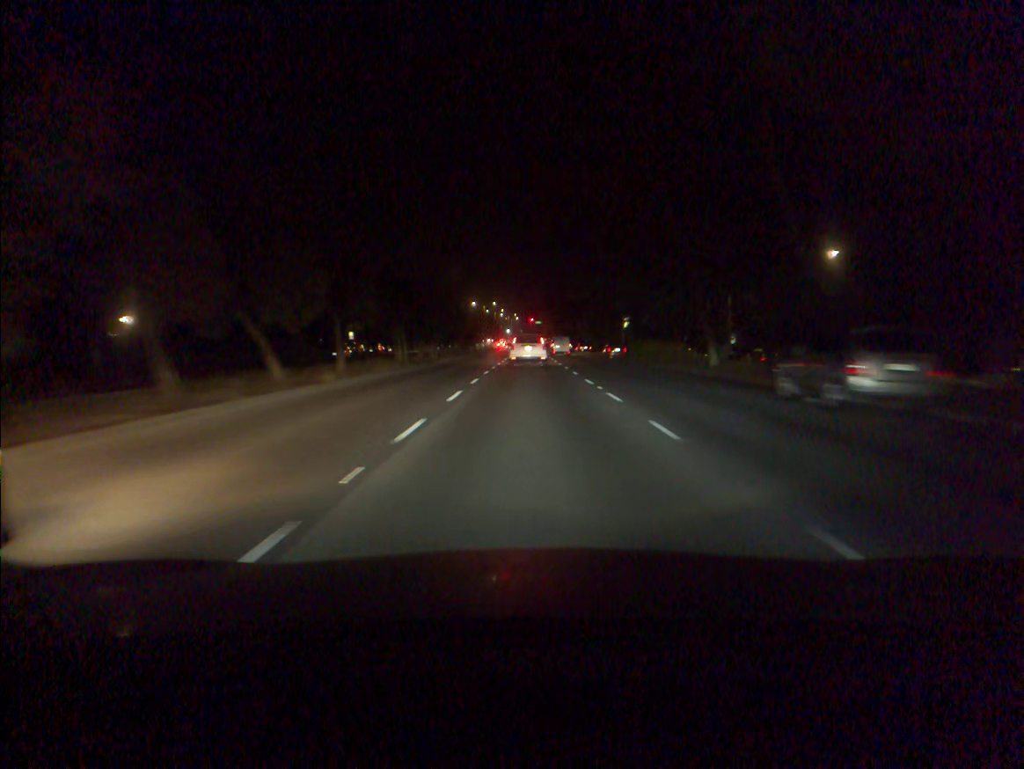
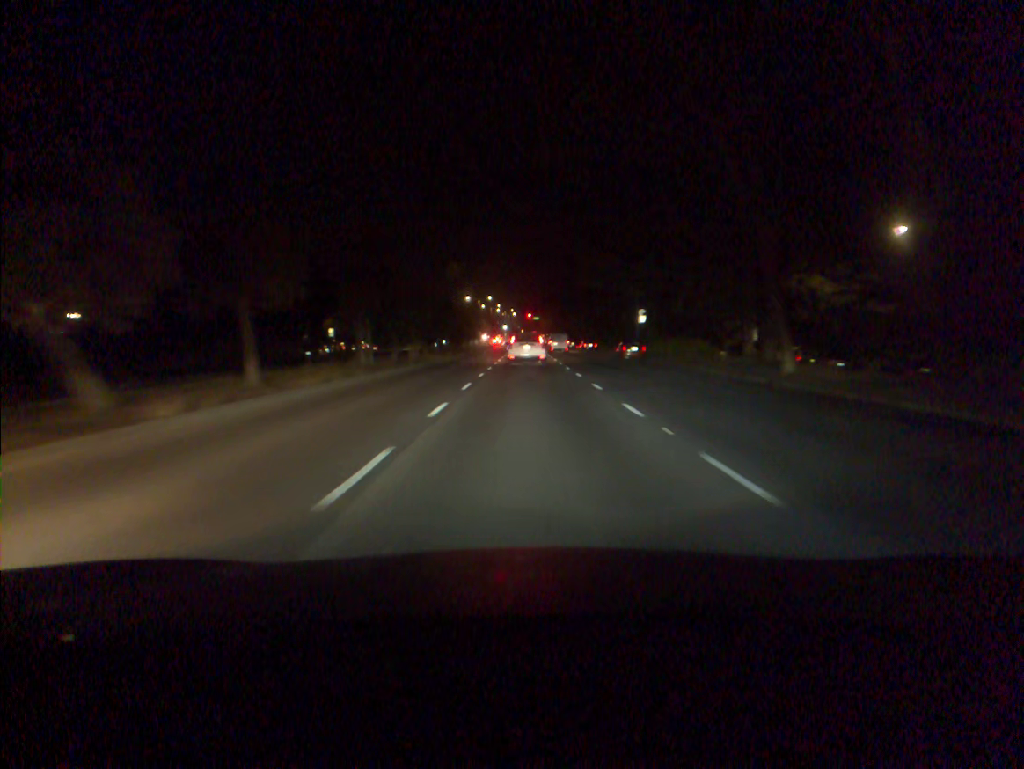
(0.0, +10.4) m; 0°
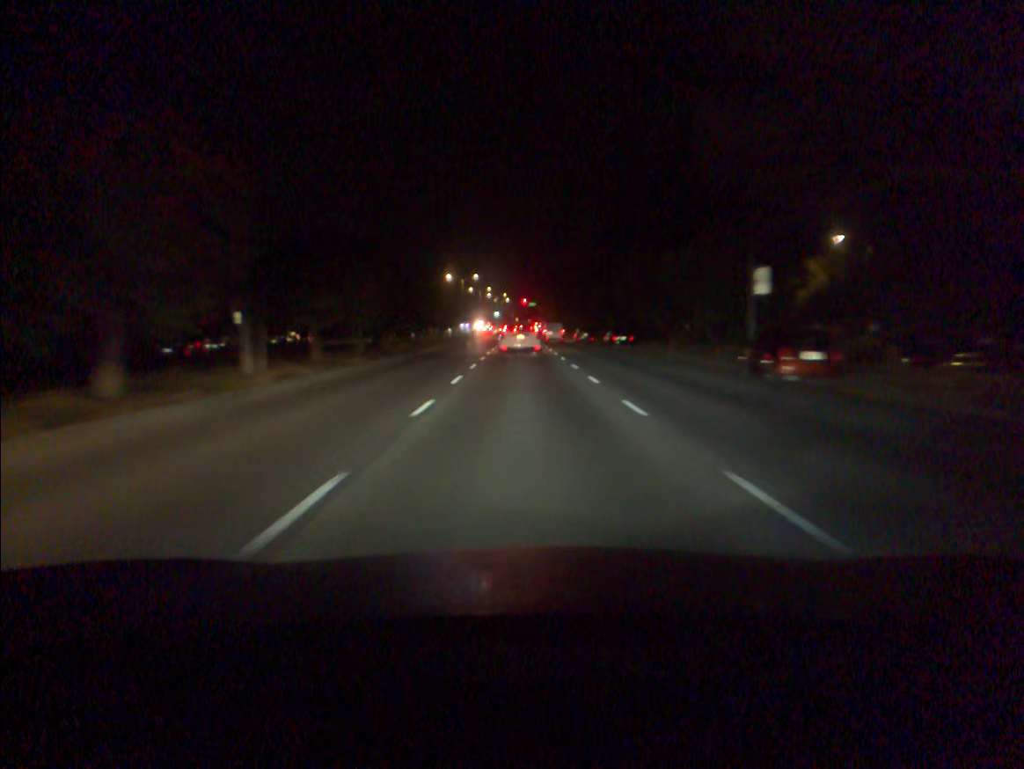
(+0.1, +30.4) m; 0°
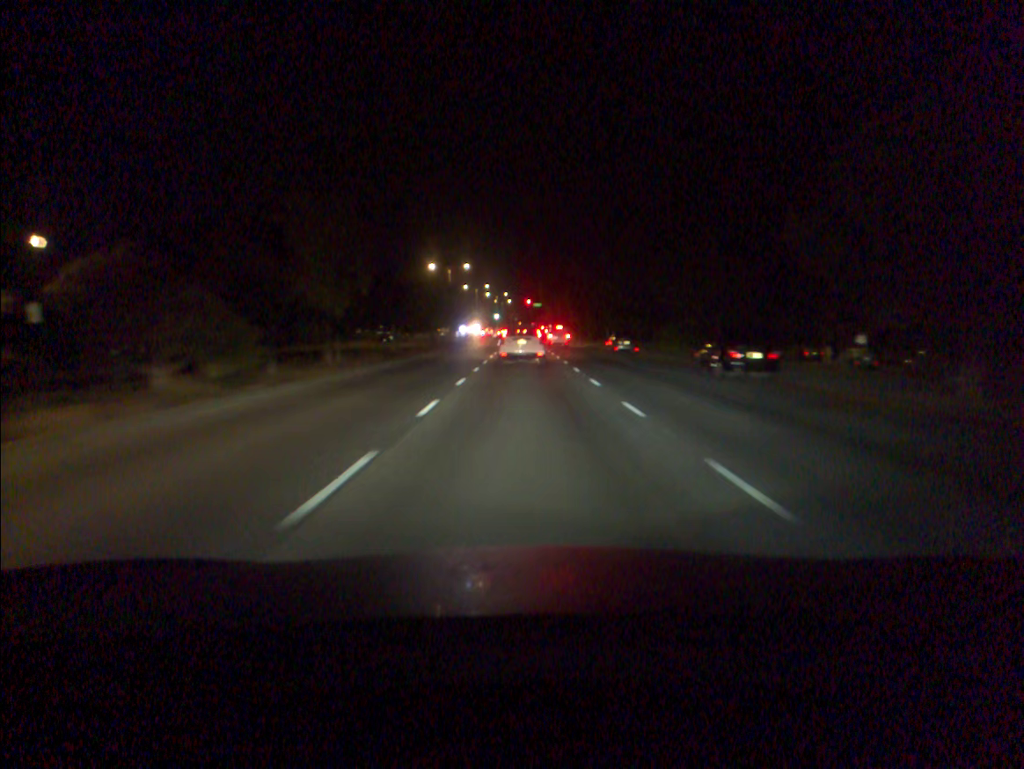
(-0.1, +28.4) m; 0°
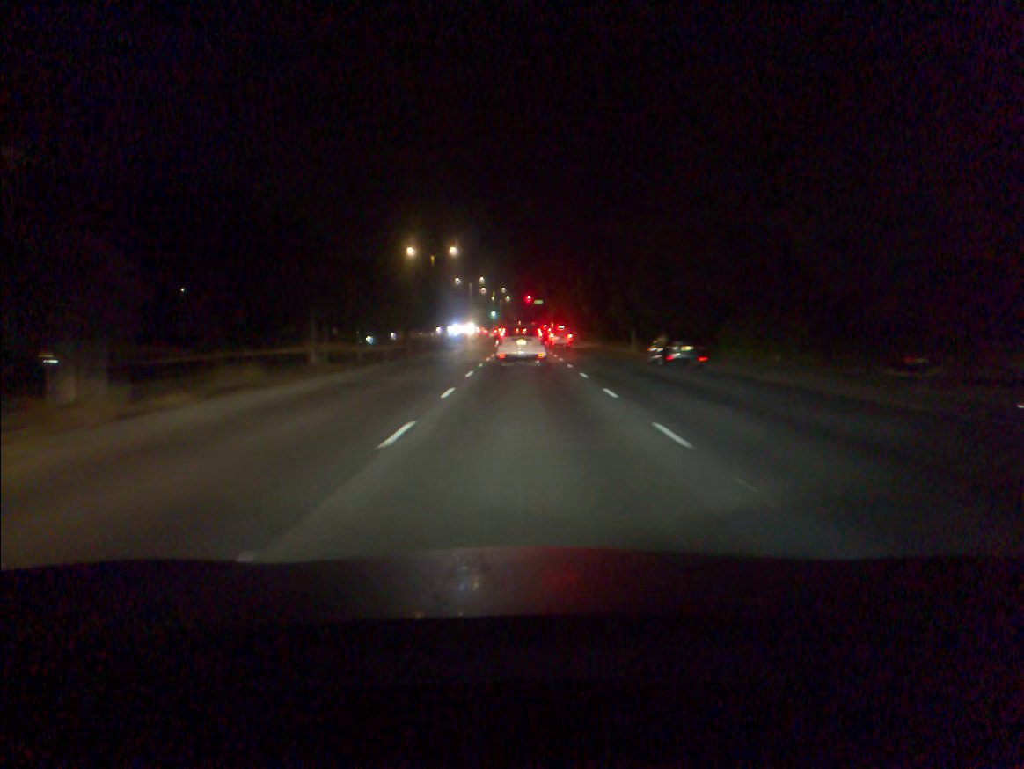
(0.0, +17.9) m; 0°
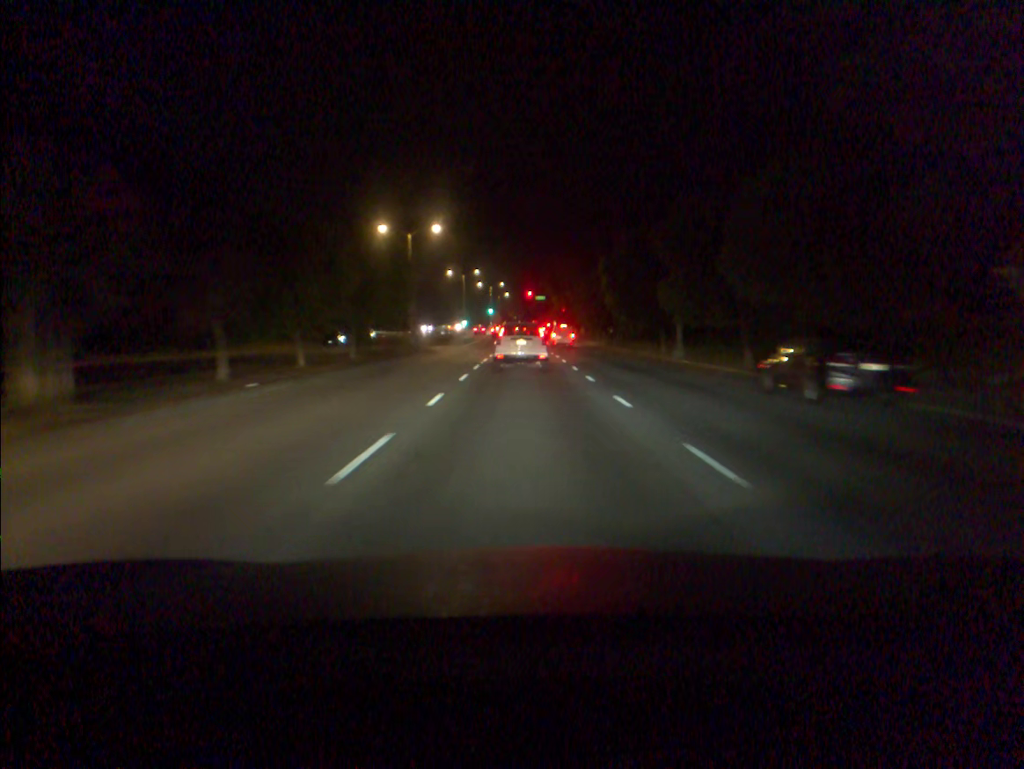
(0.0, +16.9) m; 0°
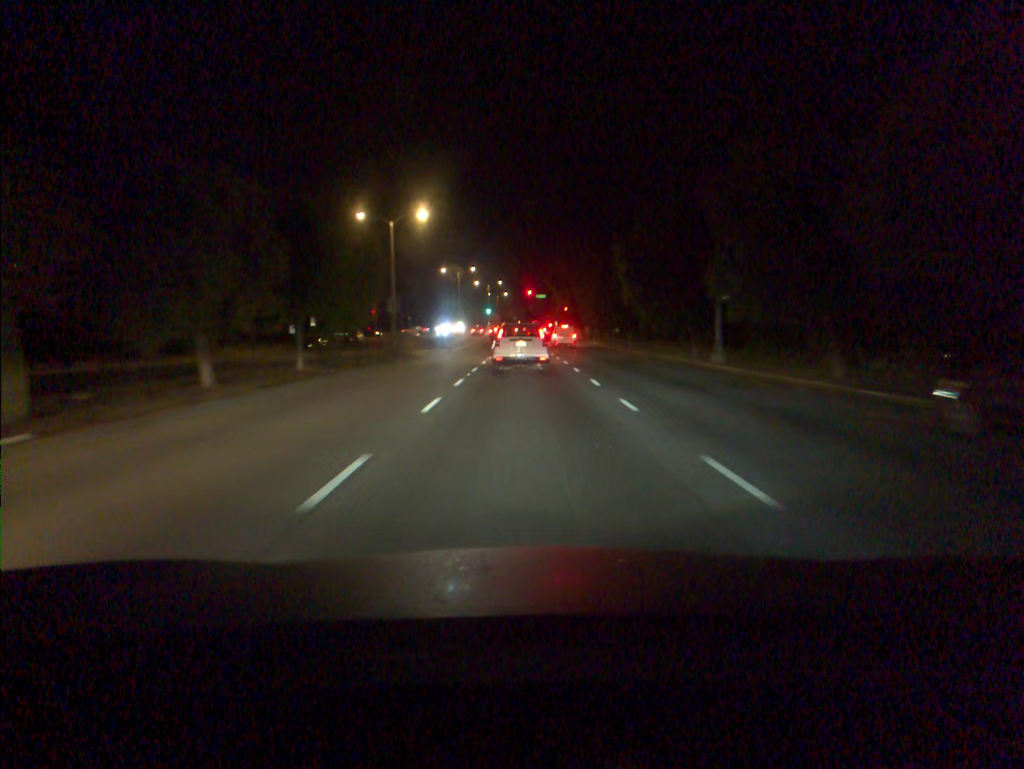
(0.0, +8.1) m; 0°
